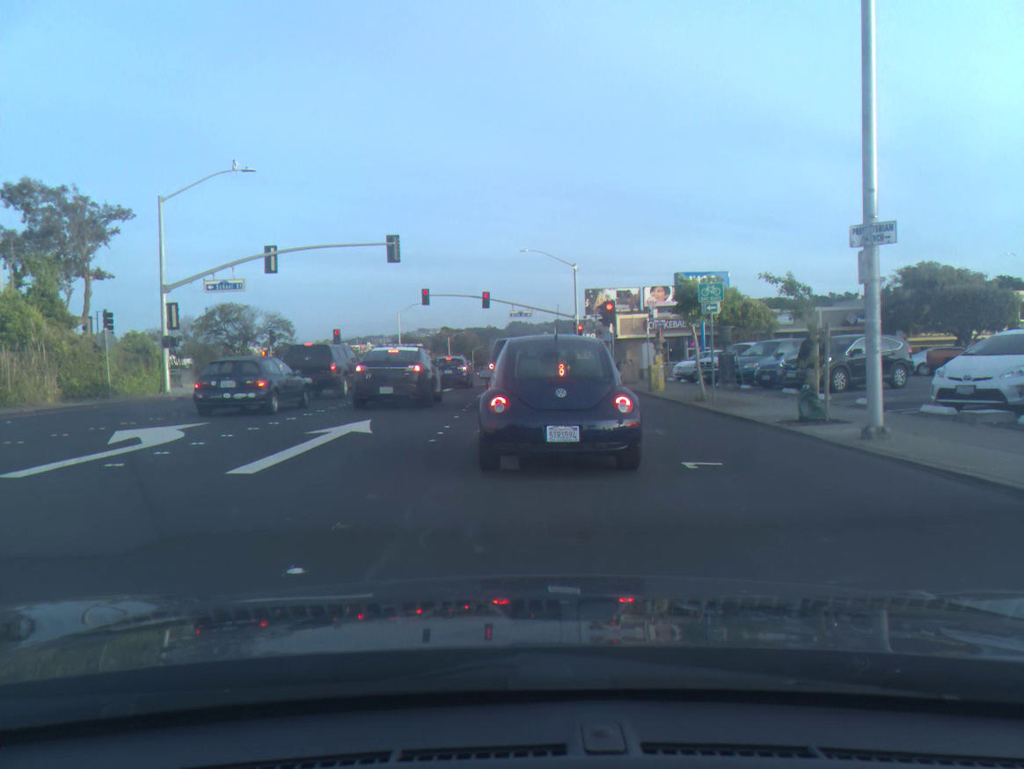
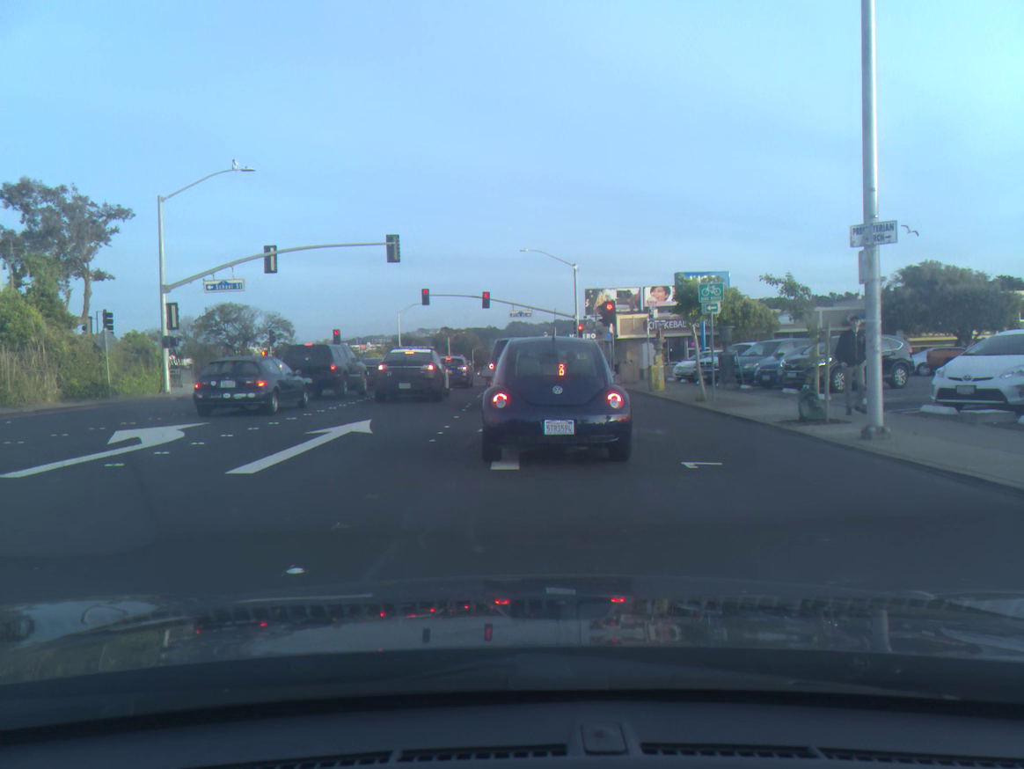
(0.0, 0.0) m; 0°
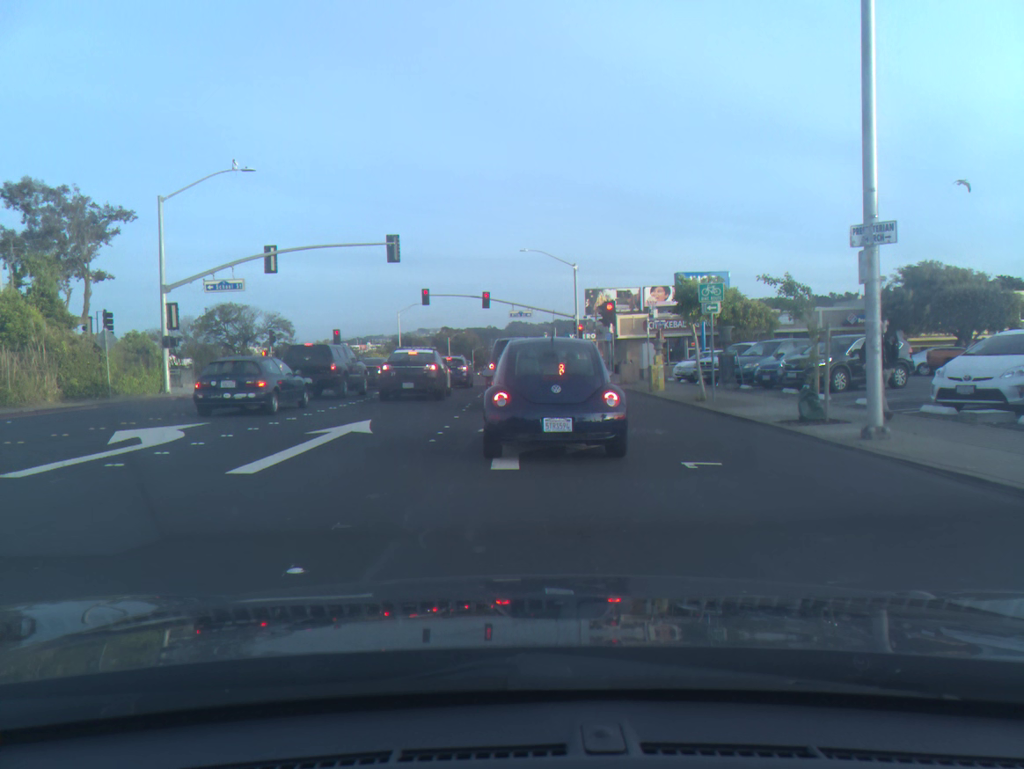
(0.0, 0.0) m; 0°
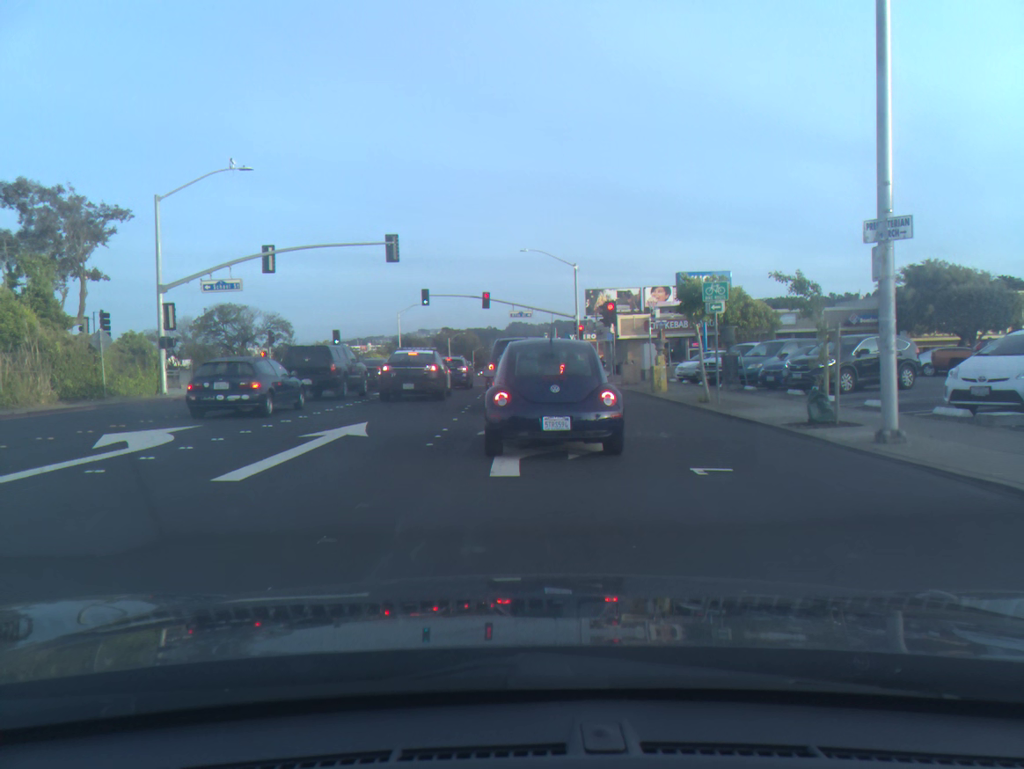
(0.0, +0.3) m; 0°
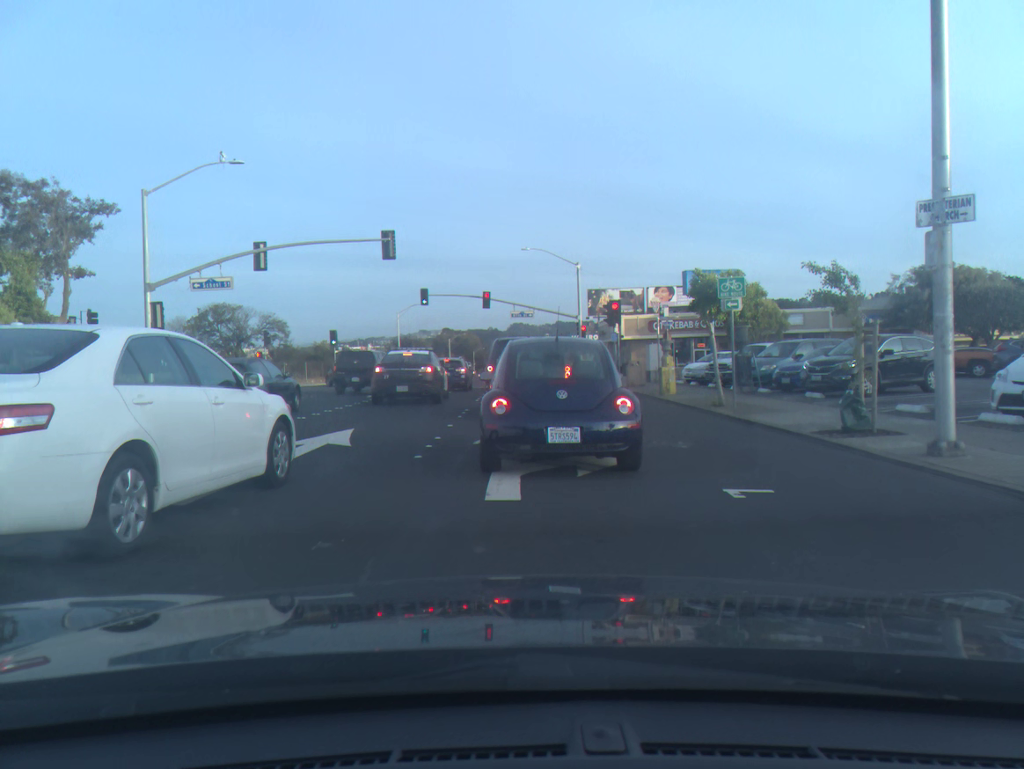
(0.0, +1.3) m; 0°
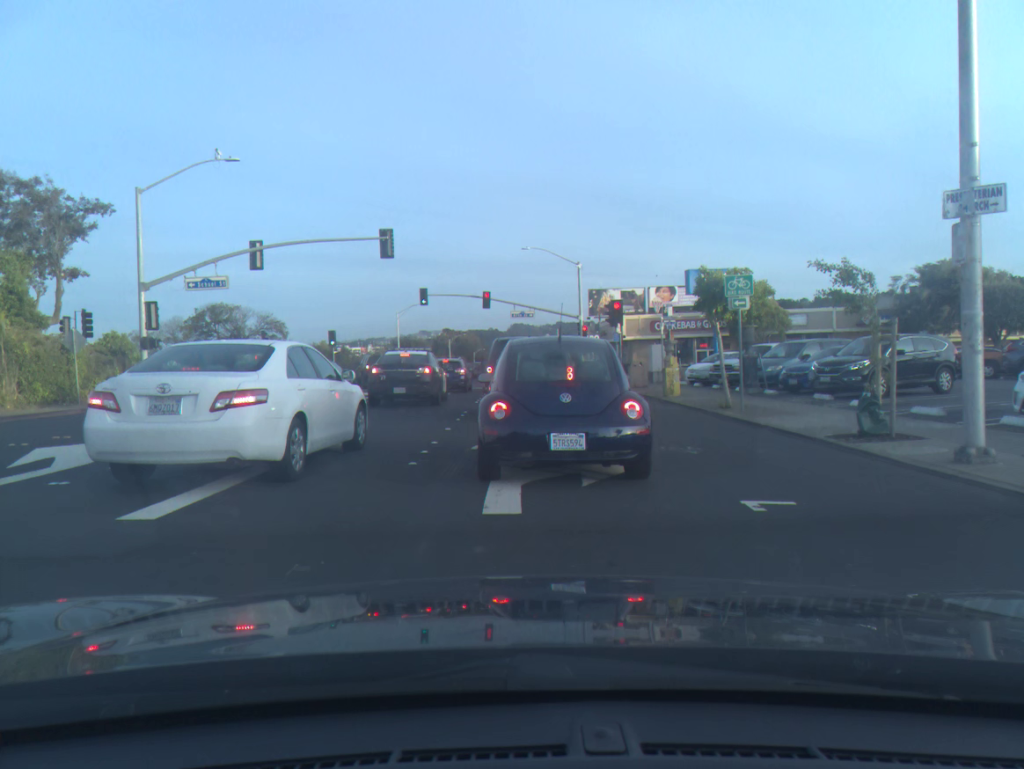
(0.0, +0.5) m; 0°
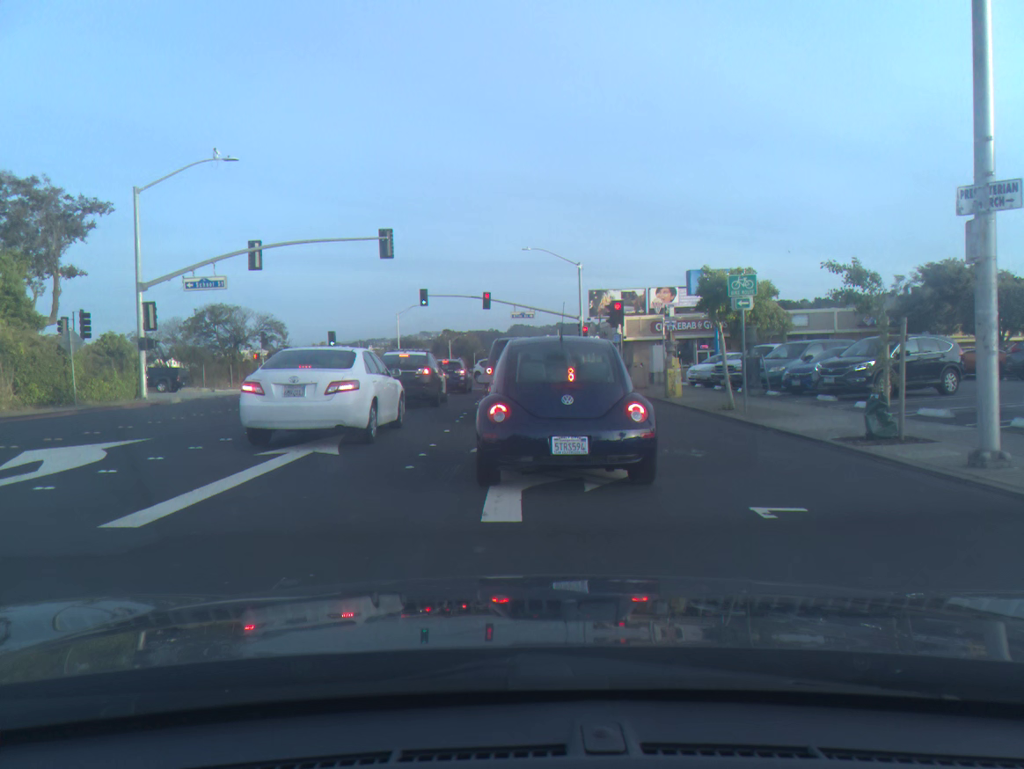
(0.0, +0.2) m; 0°
